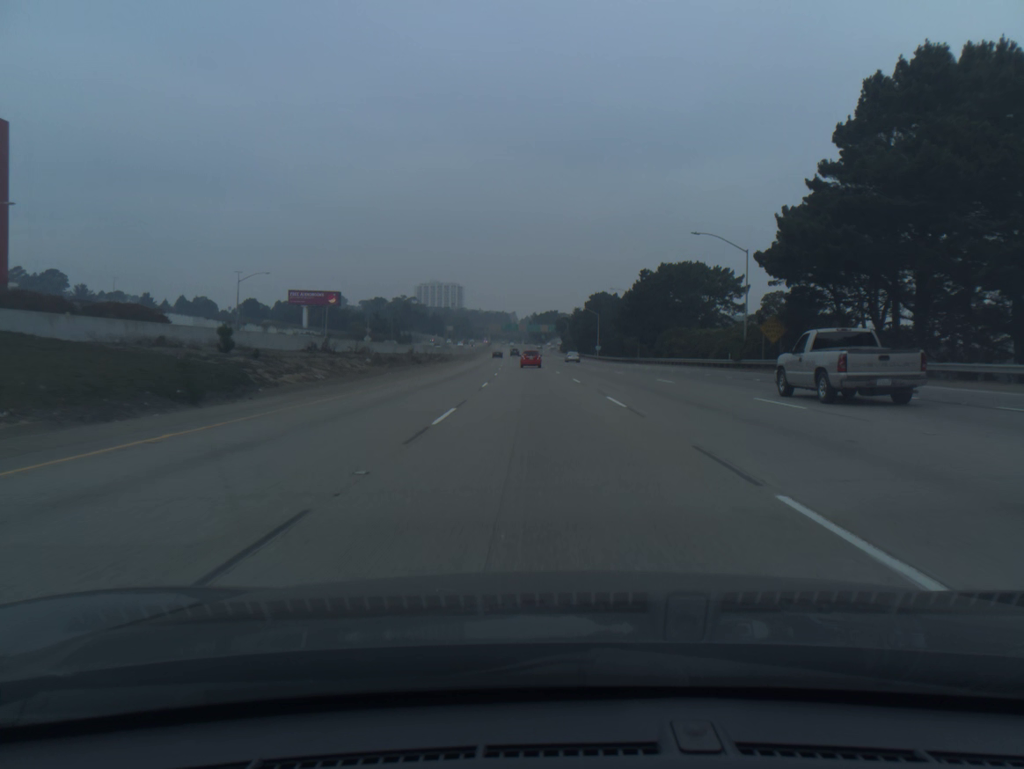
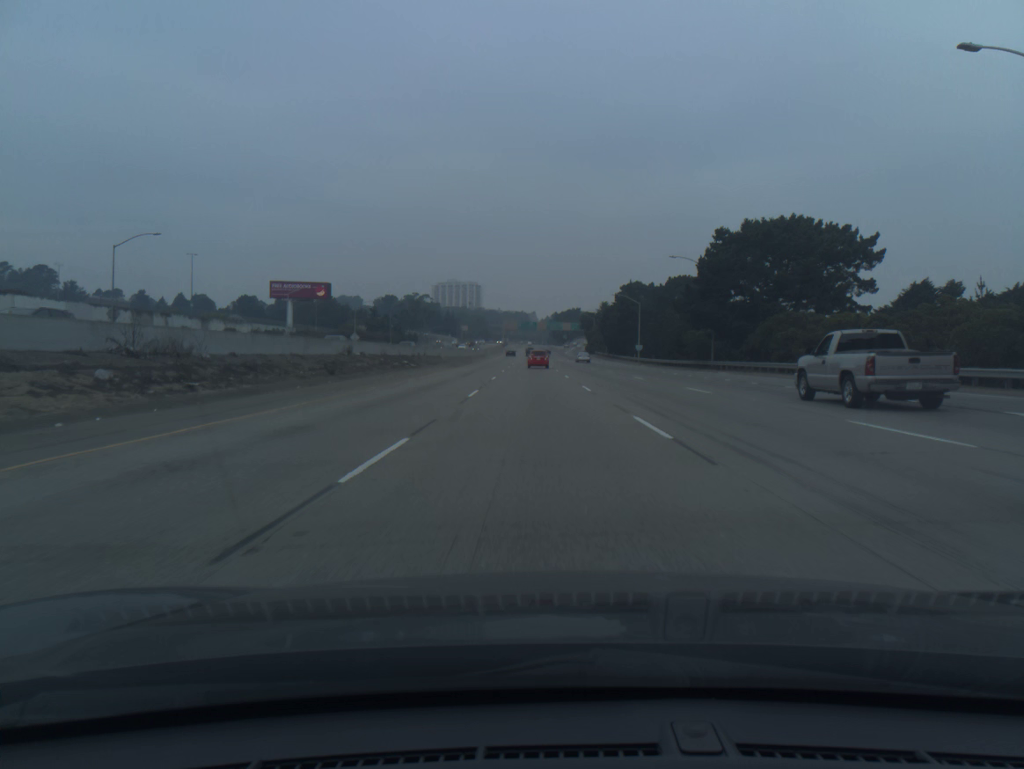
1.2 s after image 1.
(-0.4, +35.6) m; -1°
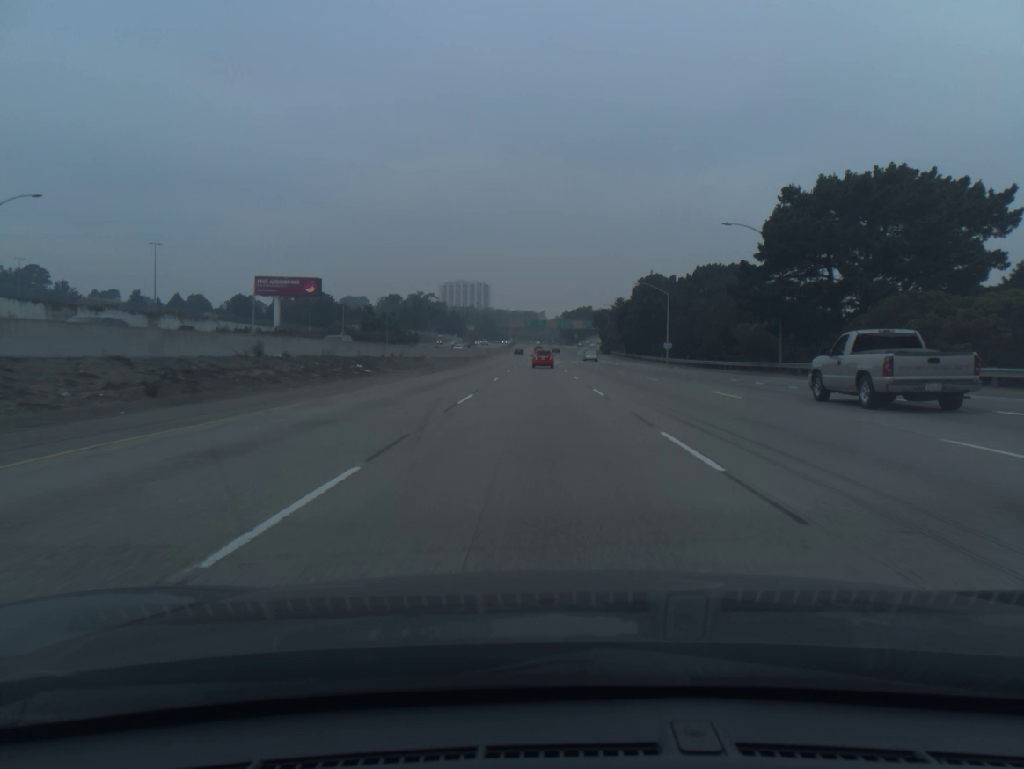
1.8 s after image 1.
(-0.1, +17.7) m; -1°
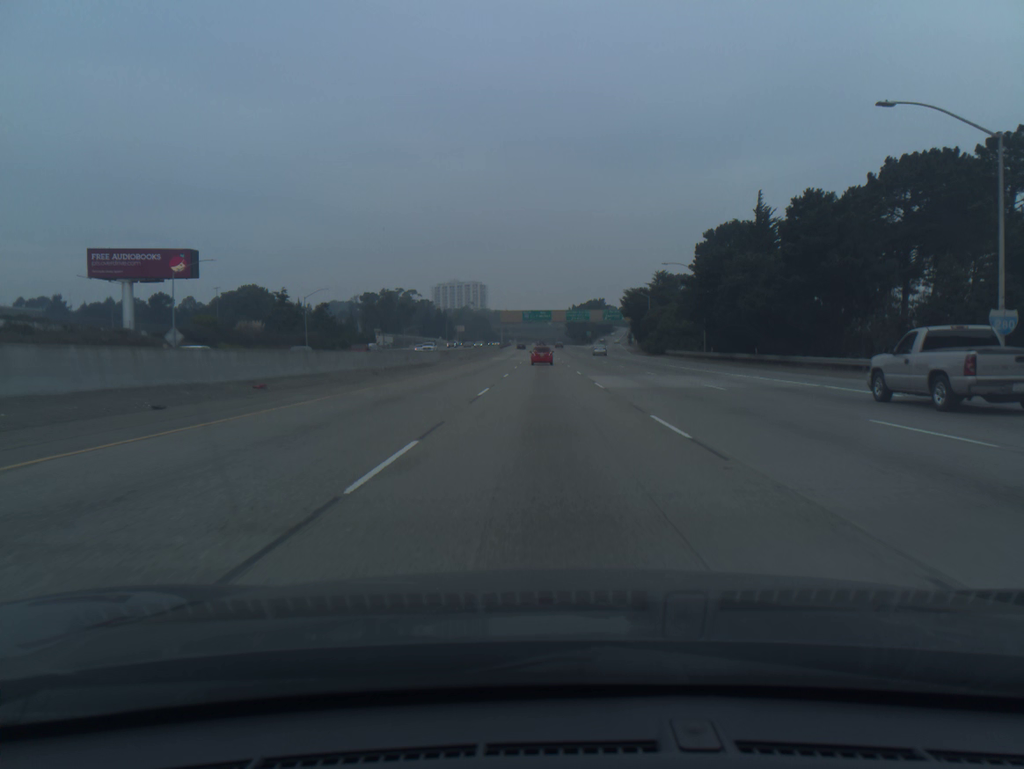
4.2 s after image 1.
(-0.6, +70.3) m; 0°
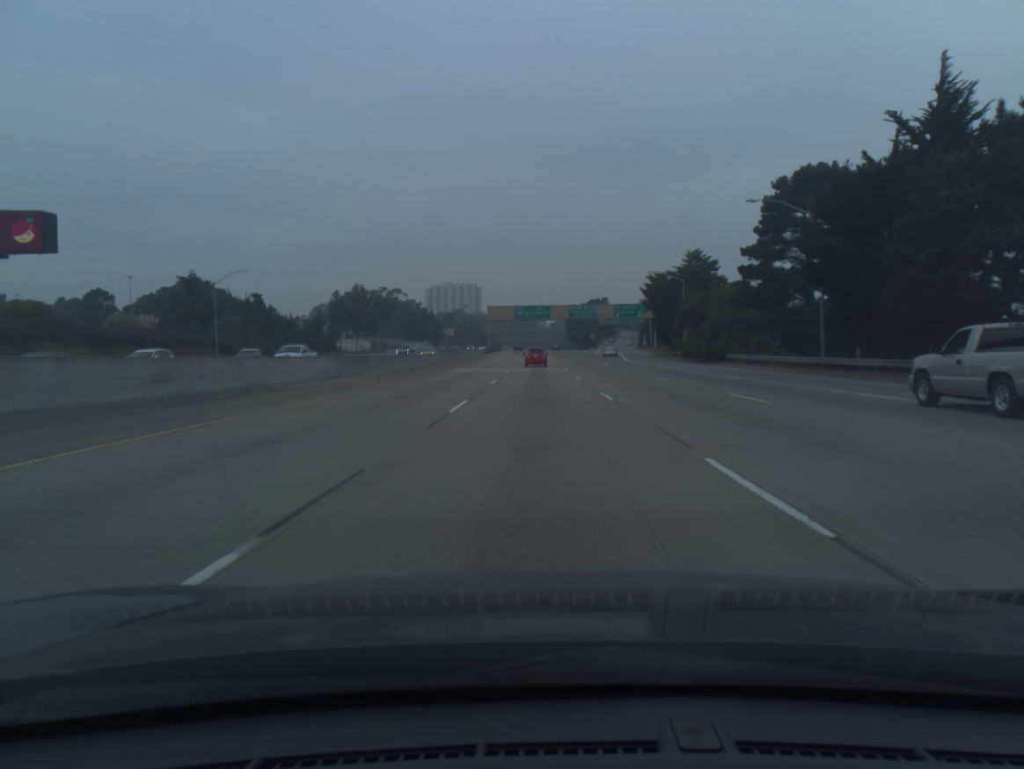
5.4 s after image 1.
(+0.1, +34.8) m; 0°
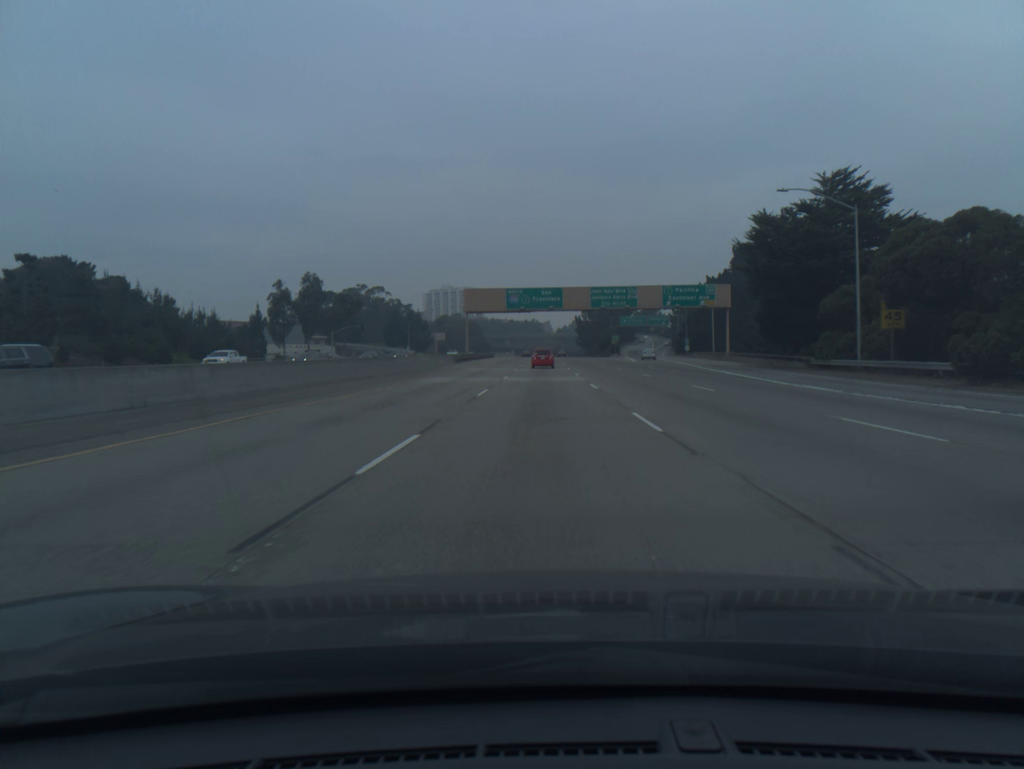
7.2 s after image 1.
(-0.2, +51.6) m; 0°
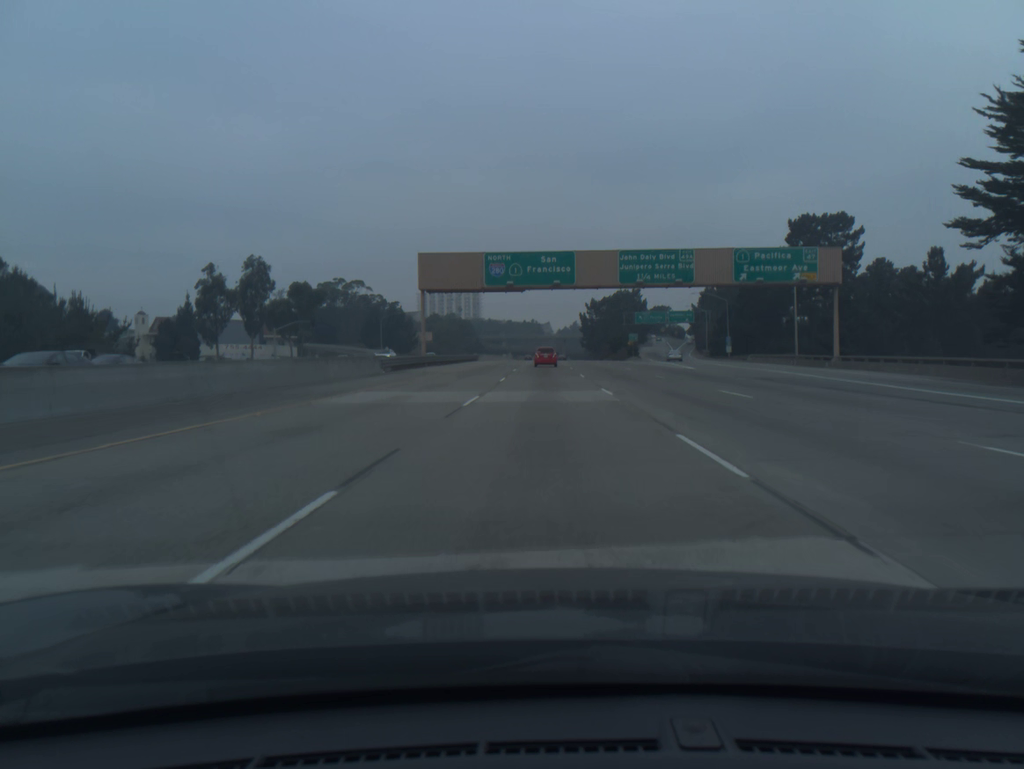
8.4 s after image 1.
(0.0, +34.0) m; 0°
